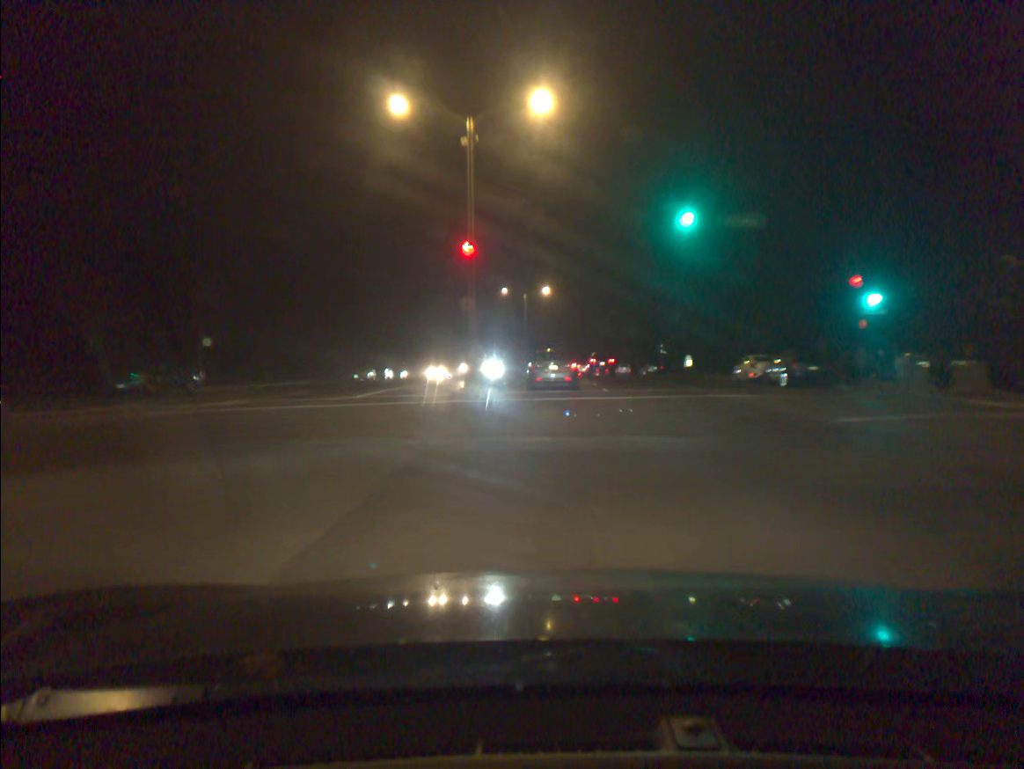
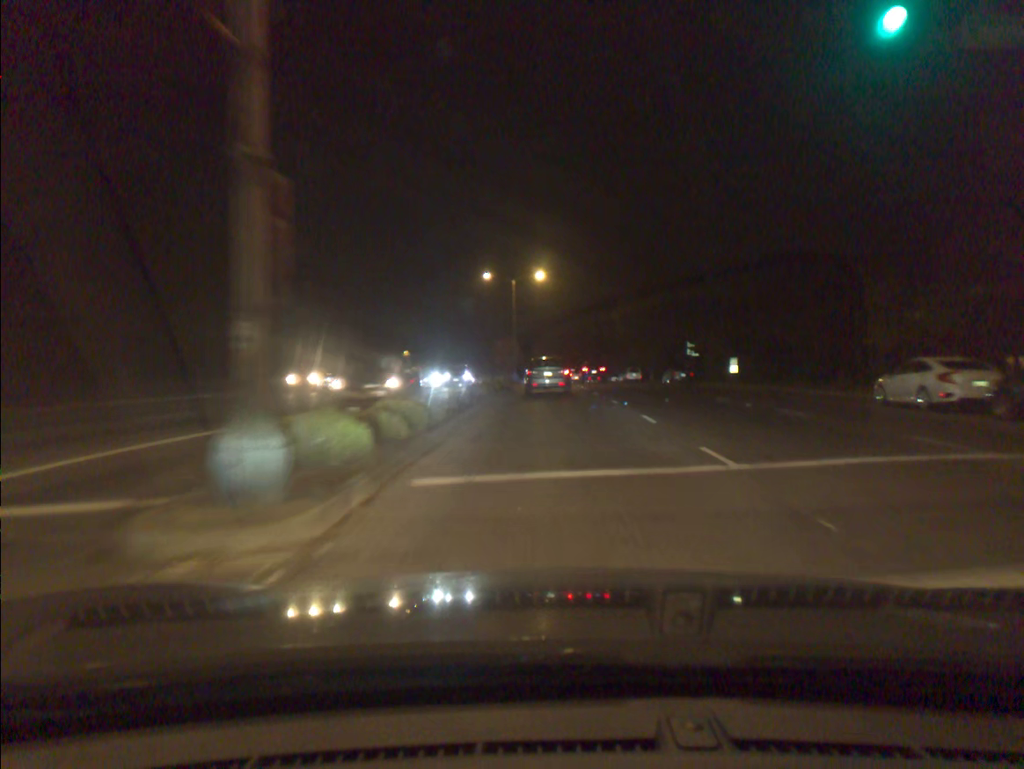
(0.0, +18.2) m; +1°
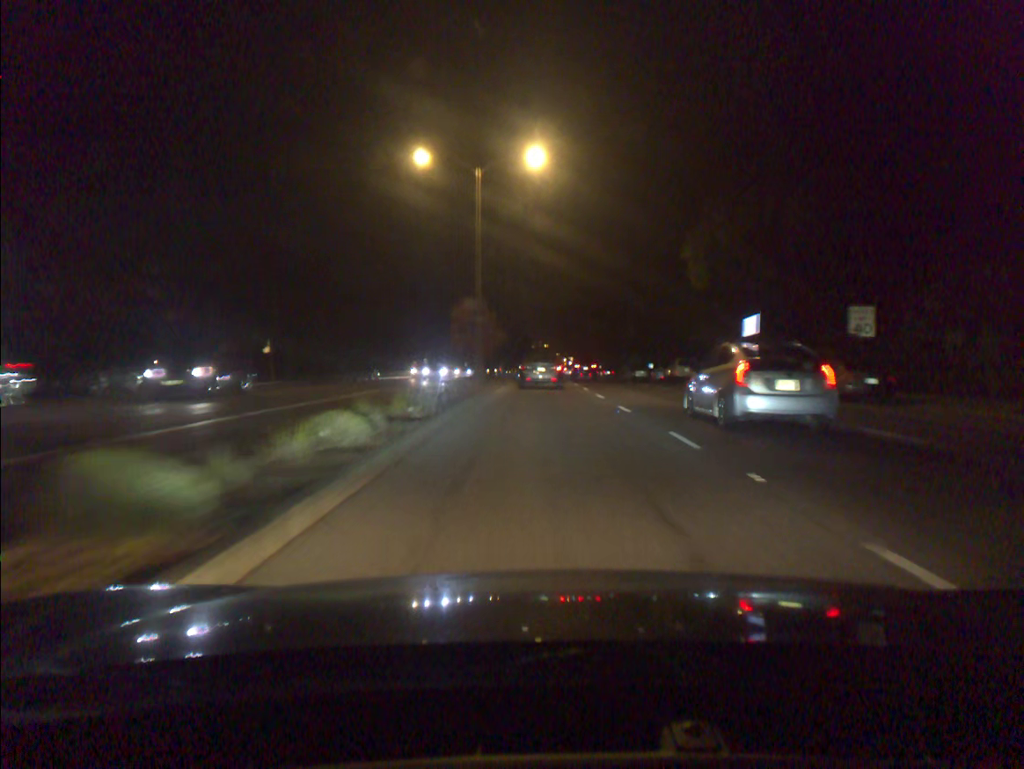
(-0.1, +33.9) m; 0°
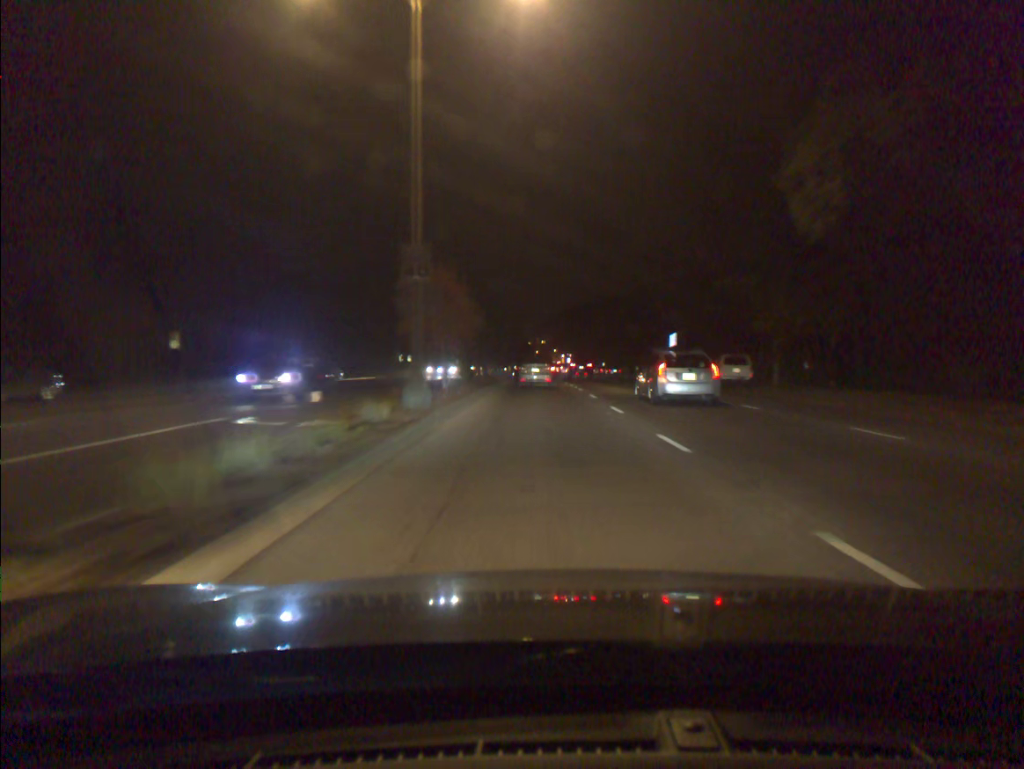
(0.0, +14.5) m; 0°
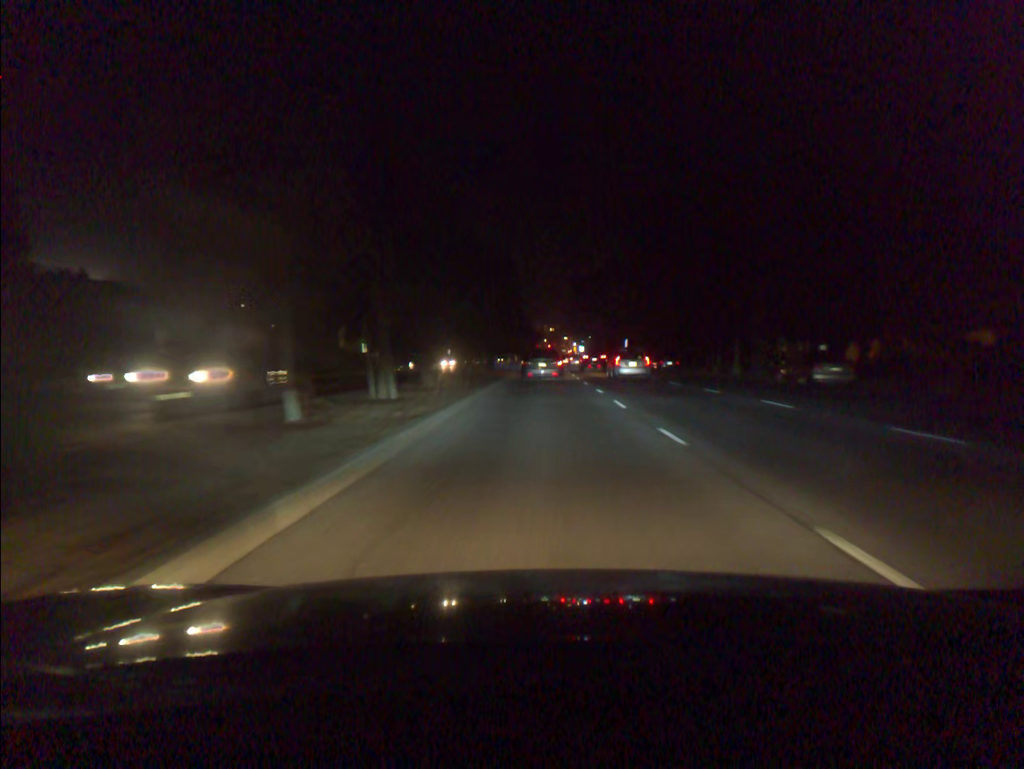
(-0.2, +37.0) m; 0°
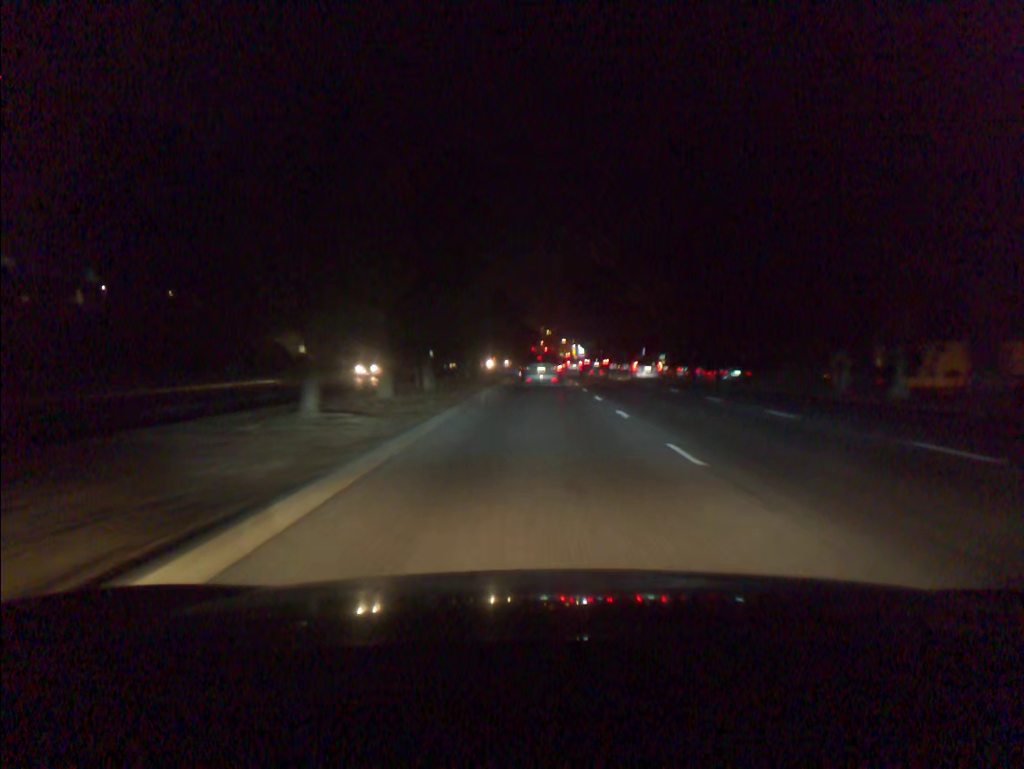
(-0.1, +22.8) m; 0°
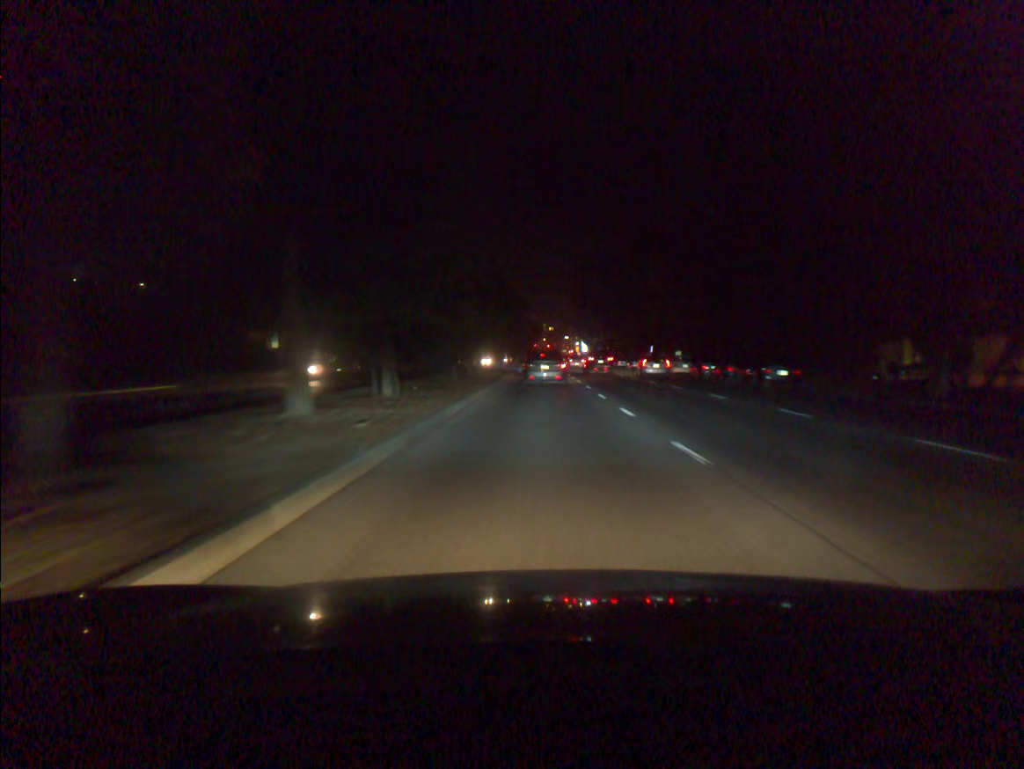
(0.0, +7.4) m; 0°
